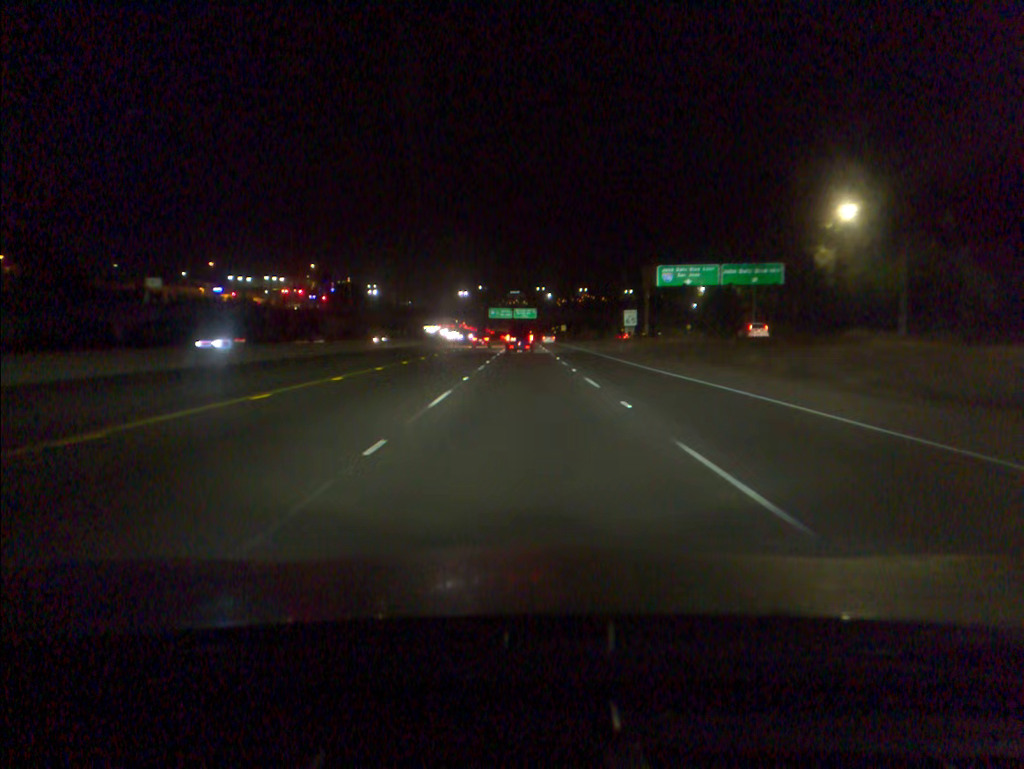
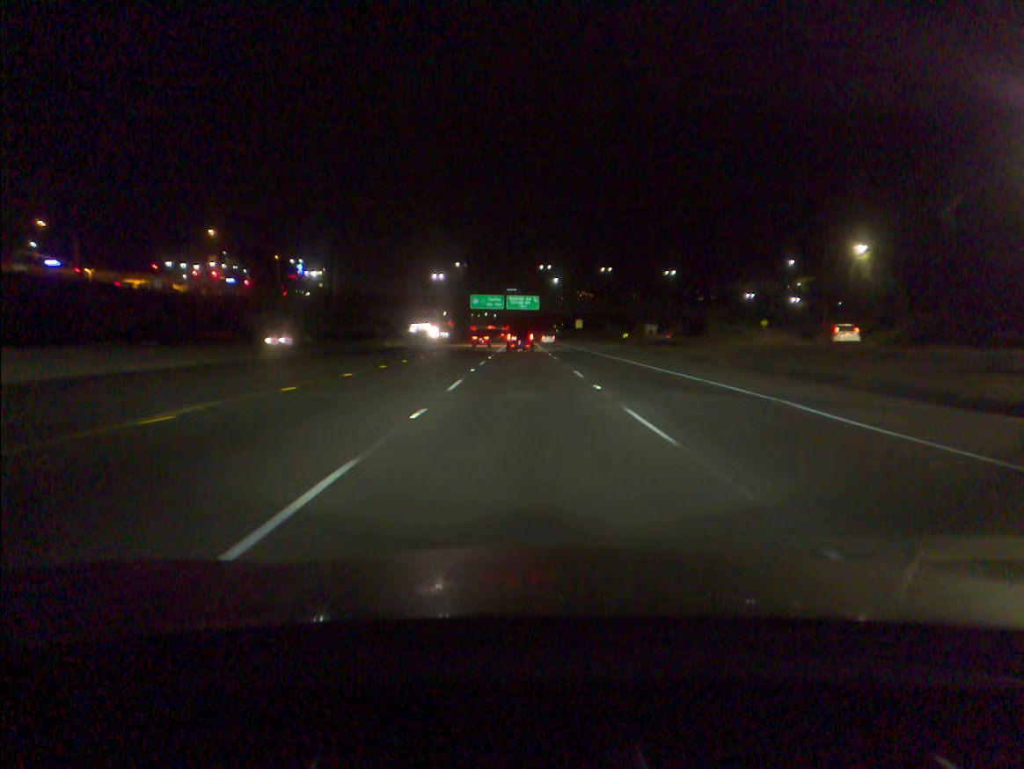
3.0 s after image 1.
(+0.2, +69.9) m; 0°
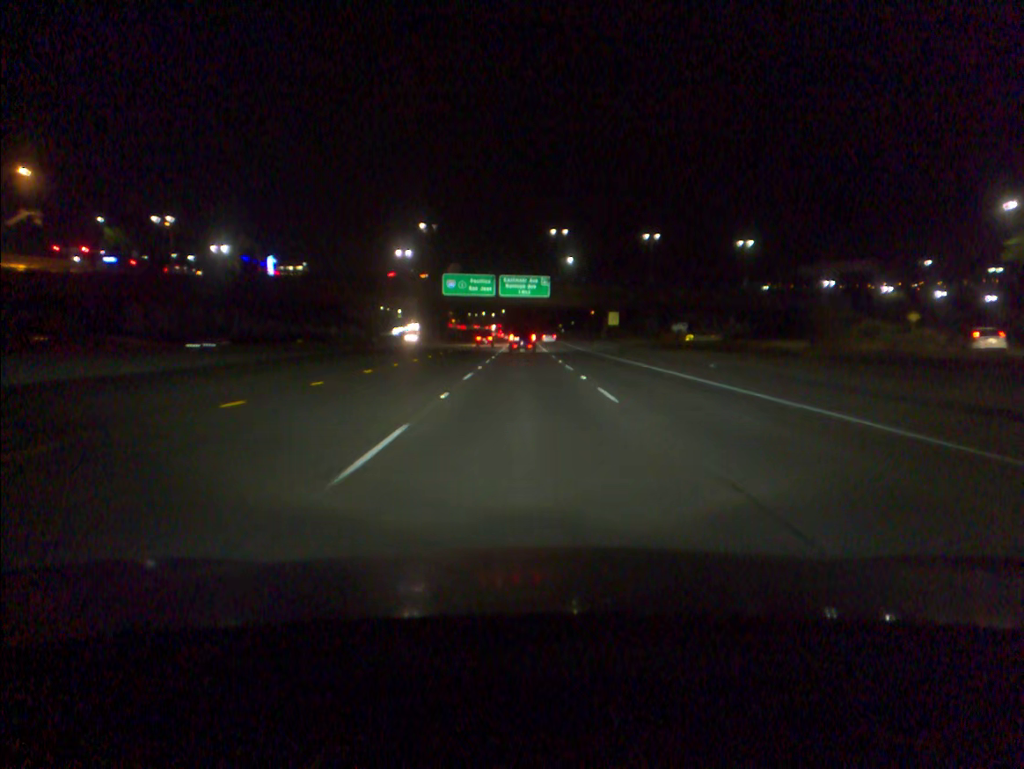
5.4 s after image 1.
(0.0, +56.6) m; 0°
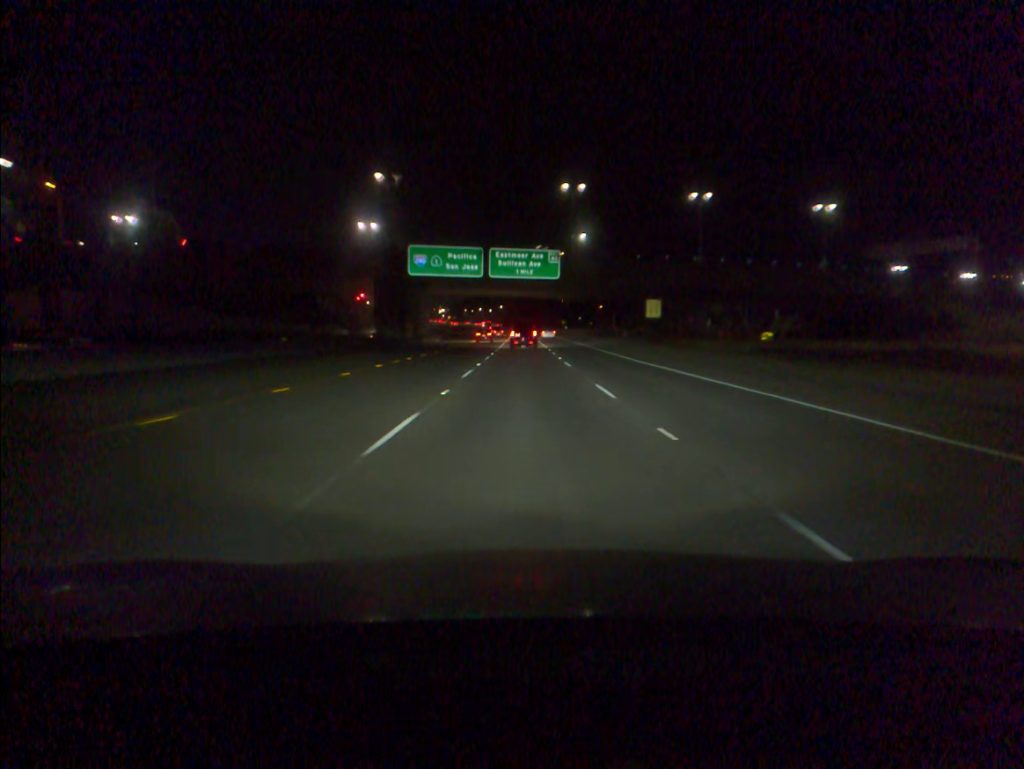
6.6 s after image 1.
(0.0, +28.5) m; 0°
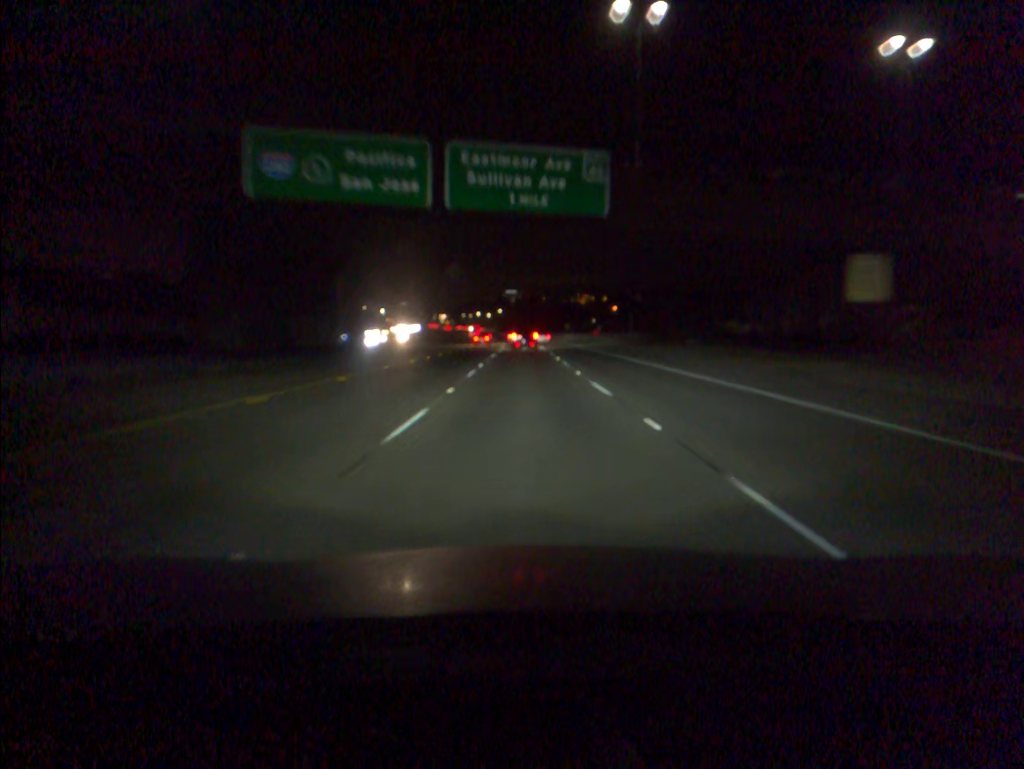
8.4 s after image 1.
(0.0, +42.6) m; 0°
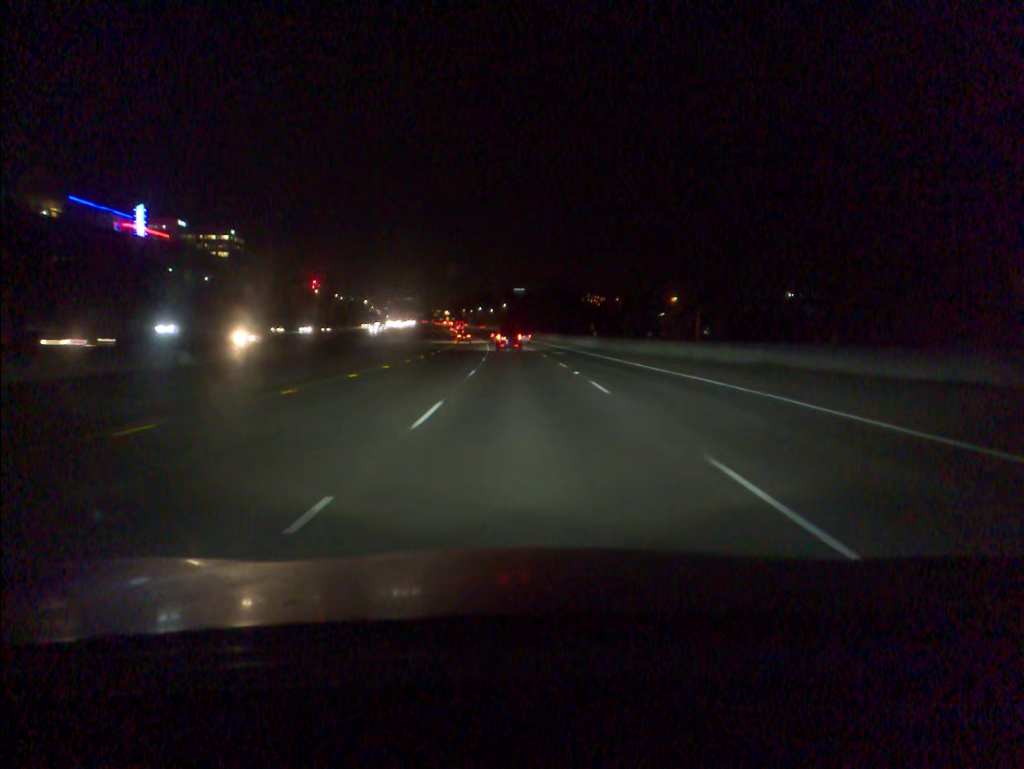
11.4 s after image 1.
(0.0, +70.6) m; 0°
